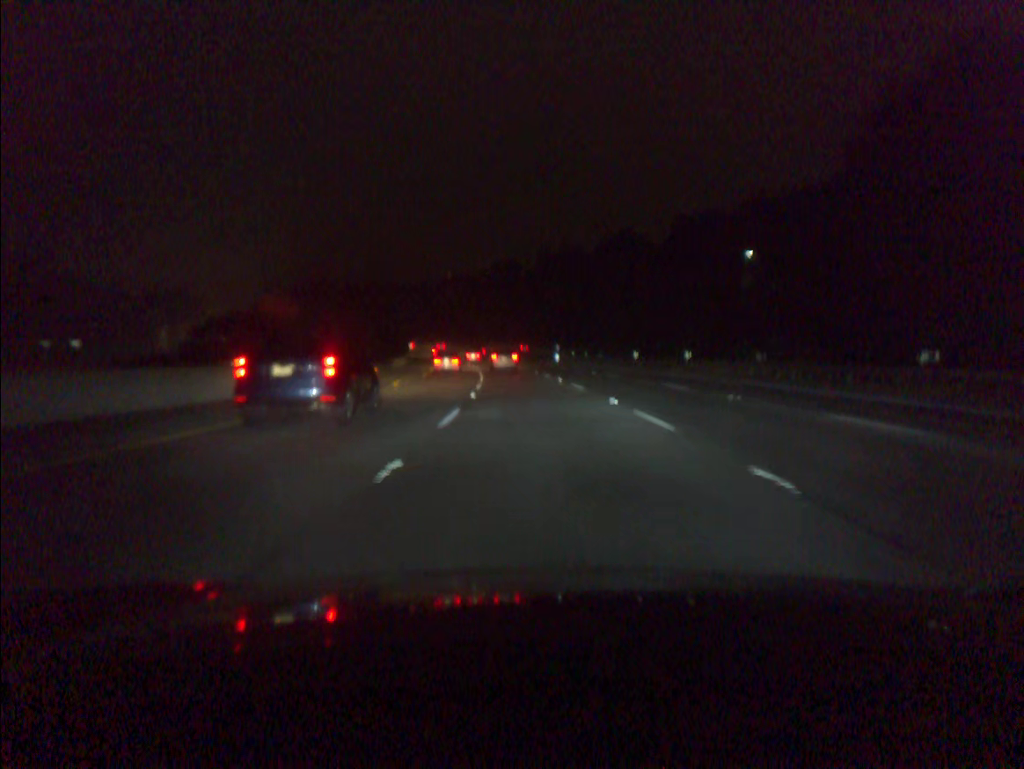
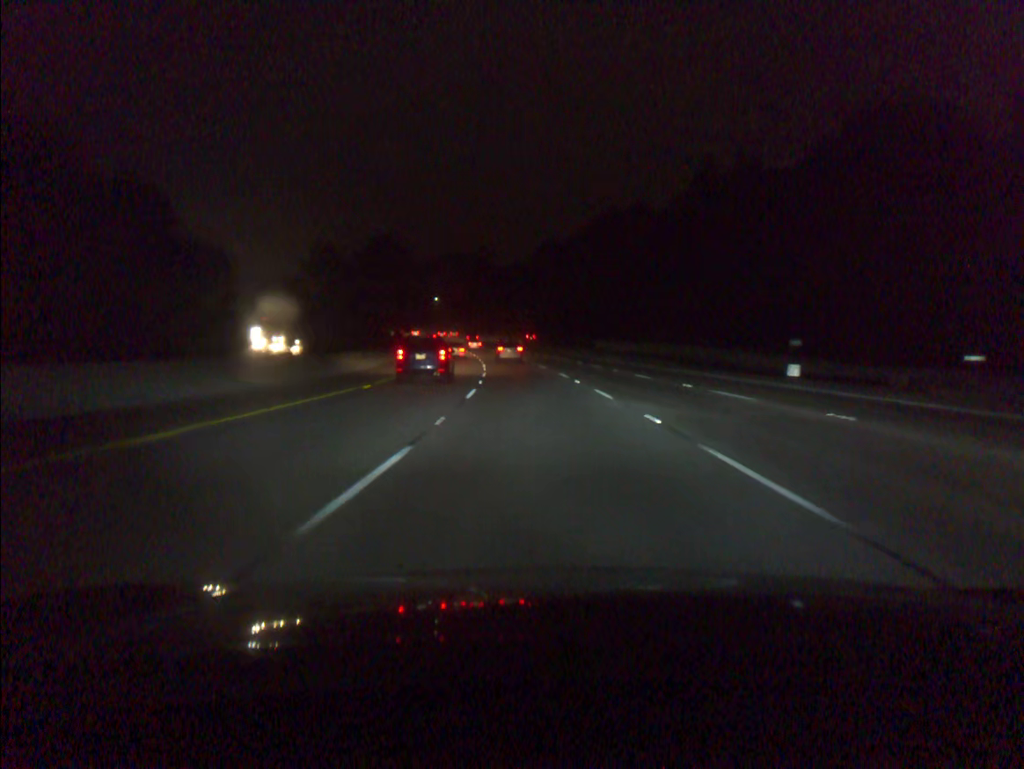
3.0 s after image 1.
(-5.2, +80.4) m; -8°
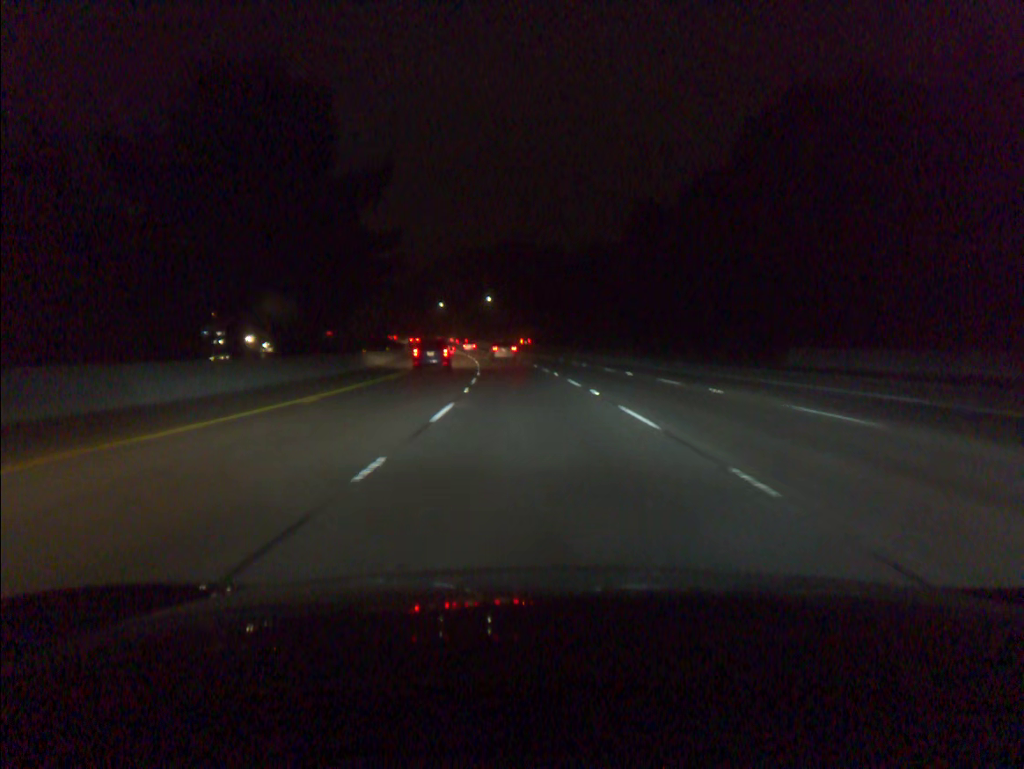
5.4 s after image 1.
(-3.0, +65.0) m; -6°
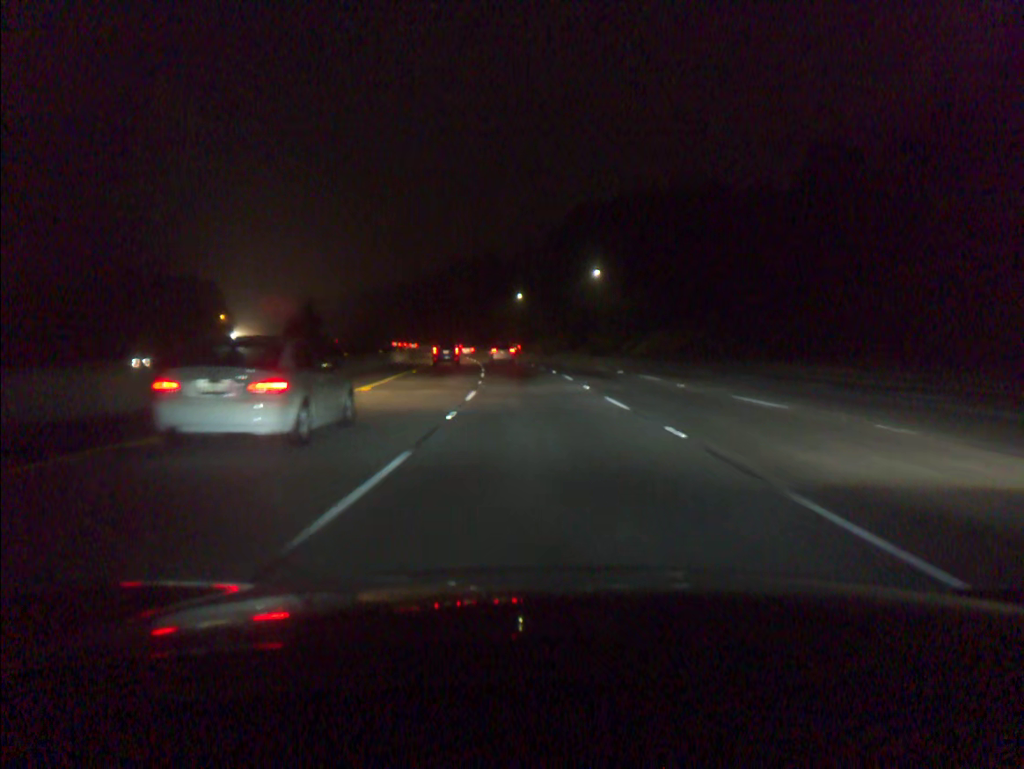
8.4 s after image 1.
(-5.5, +81.6) m; -7°
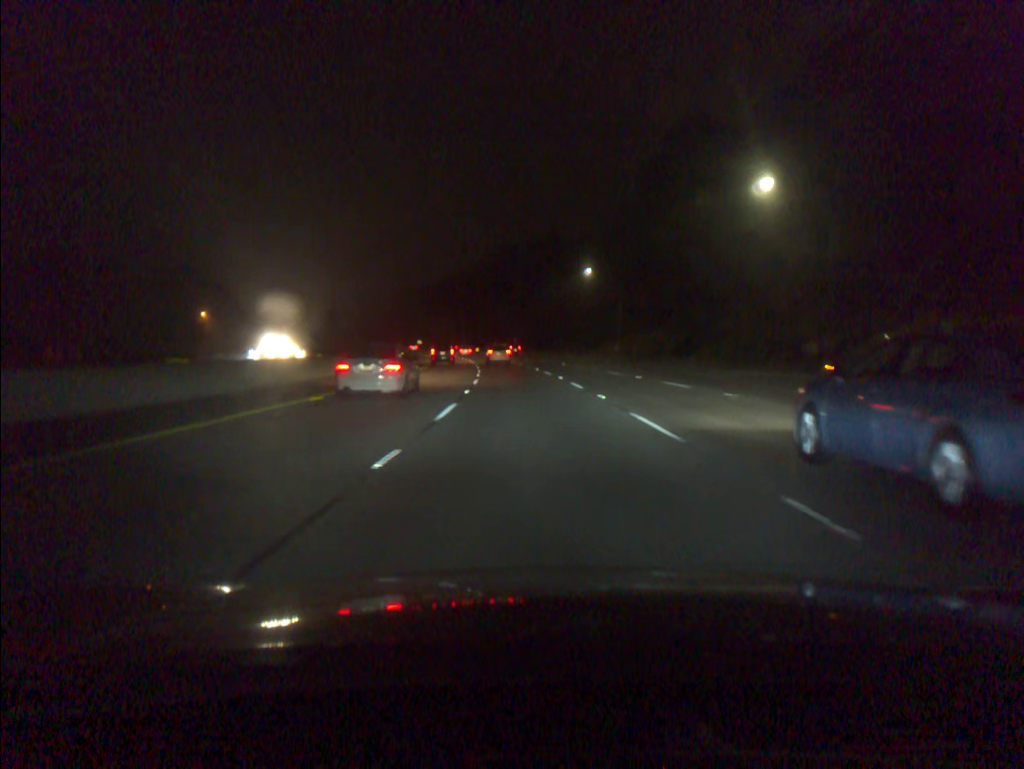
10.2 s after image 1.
(-1.8, +49.6) m; -5°
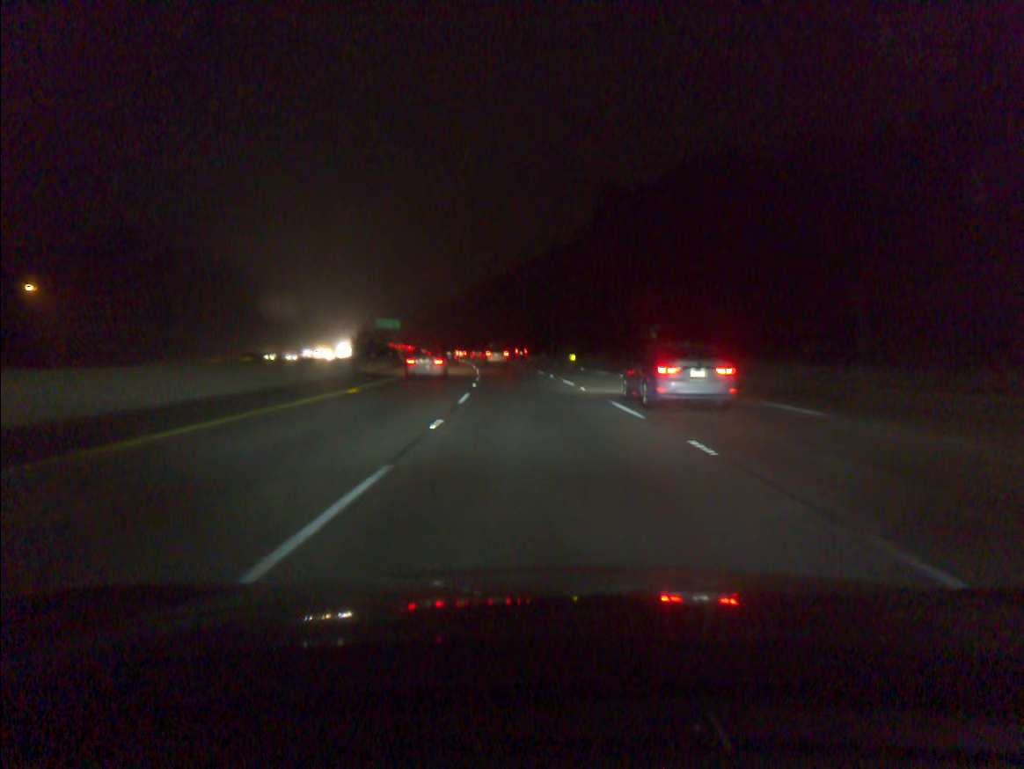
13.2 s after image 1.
(-5.6, +83.0) m; -7°
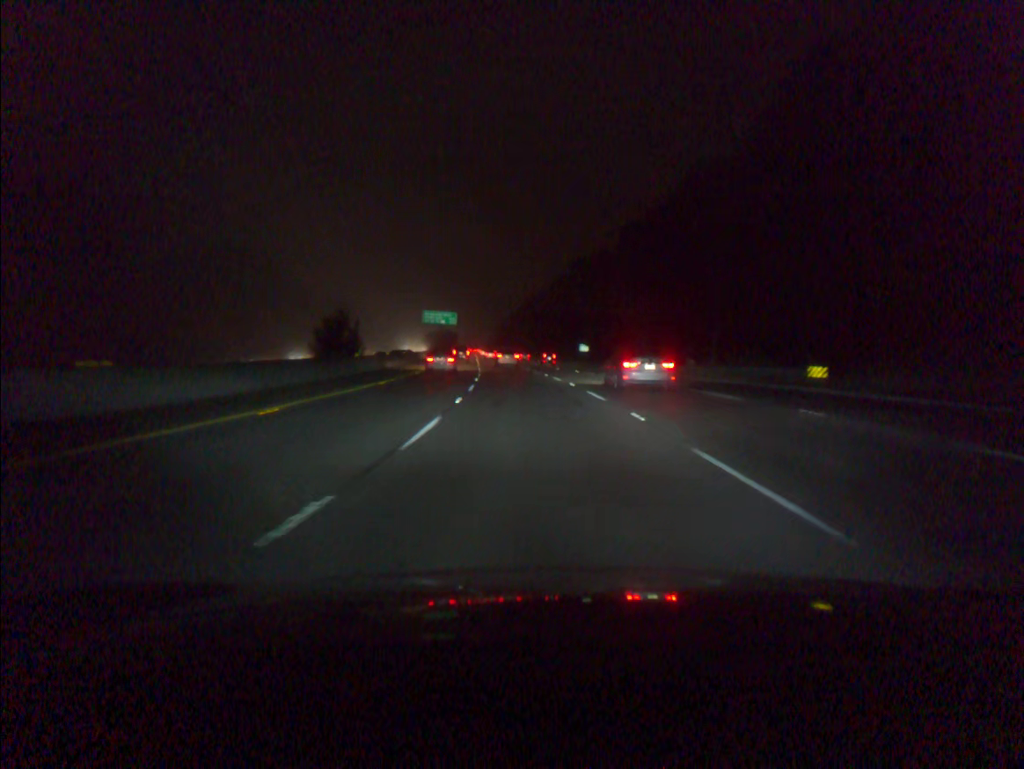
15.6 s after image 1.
(-3.7, +67.2) m; -7°
